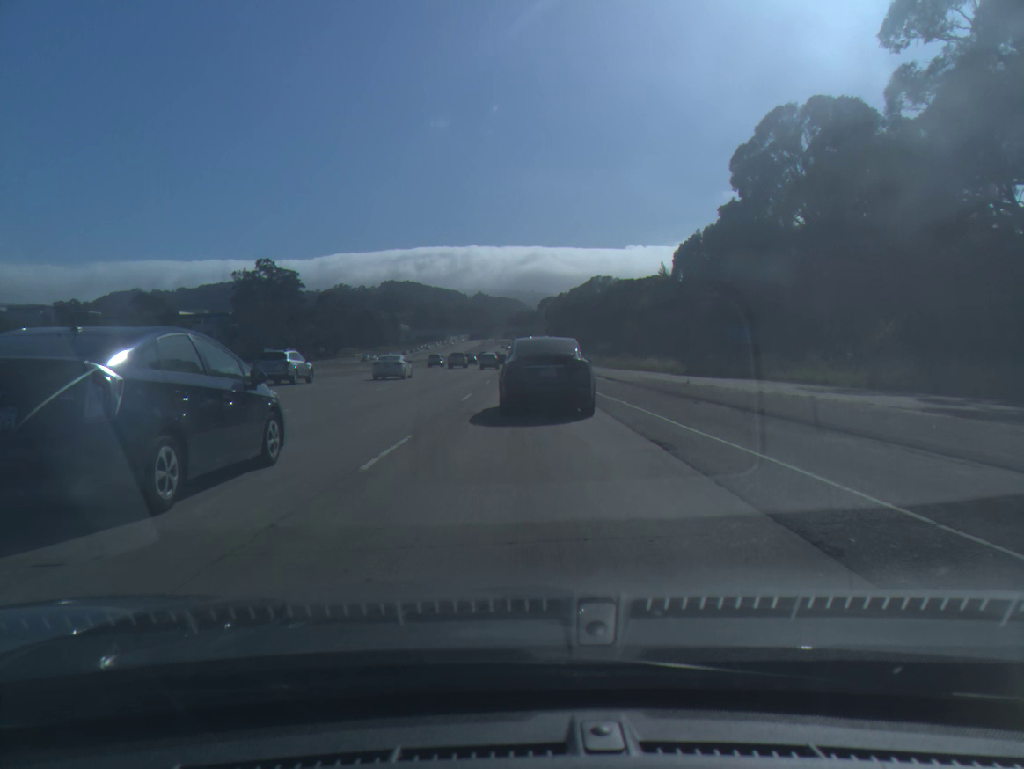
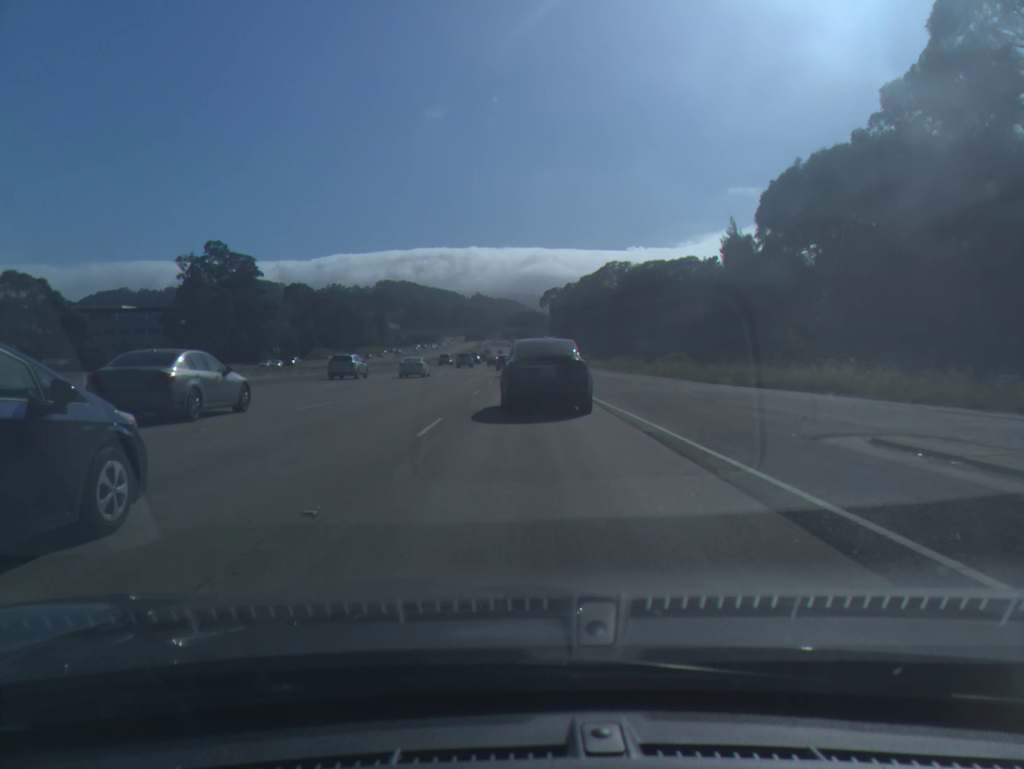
(0.0, +40.3) m; 0°
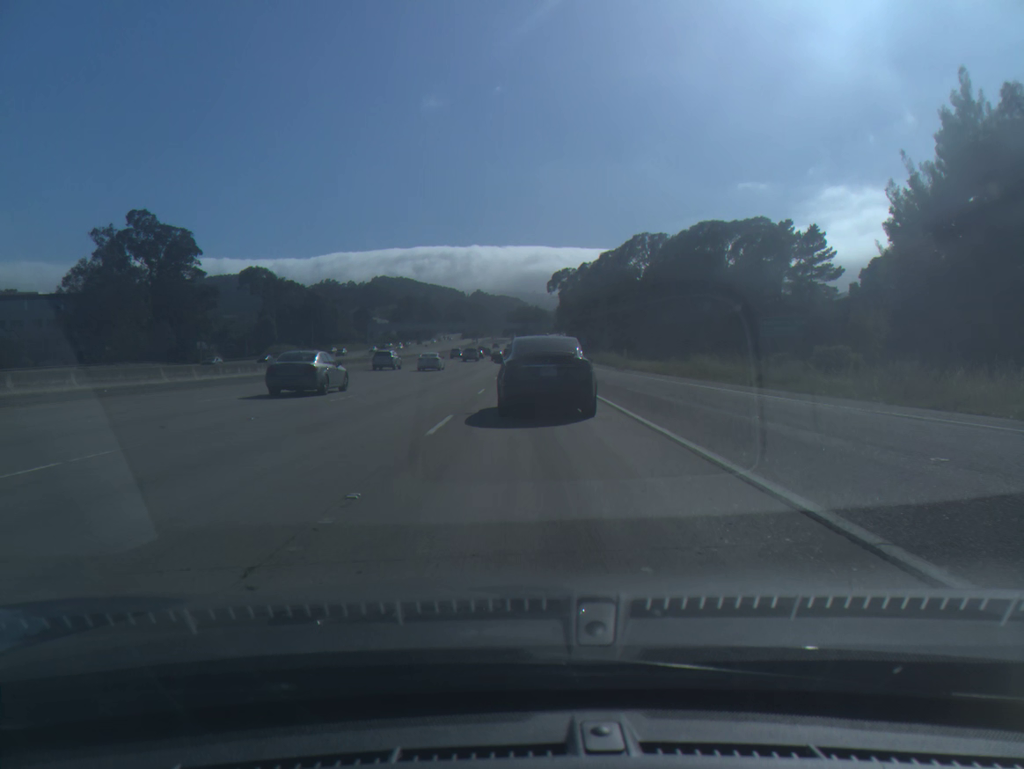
(-0.1, +41.5) m; 0°
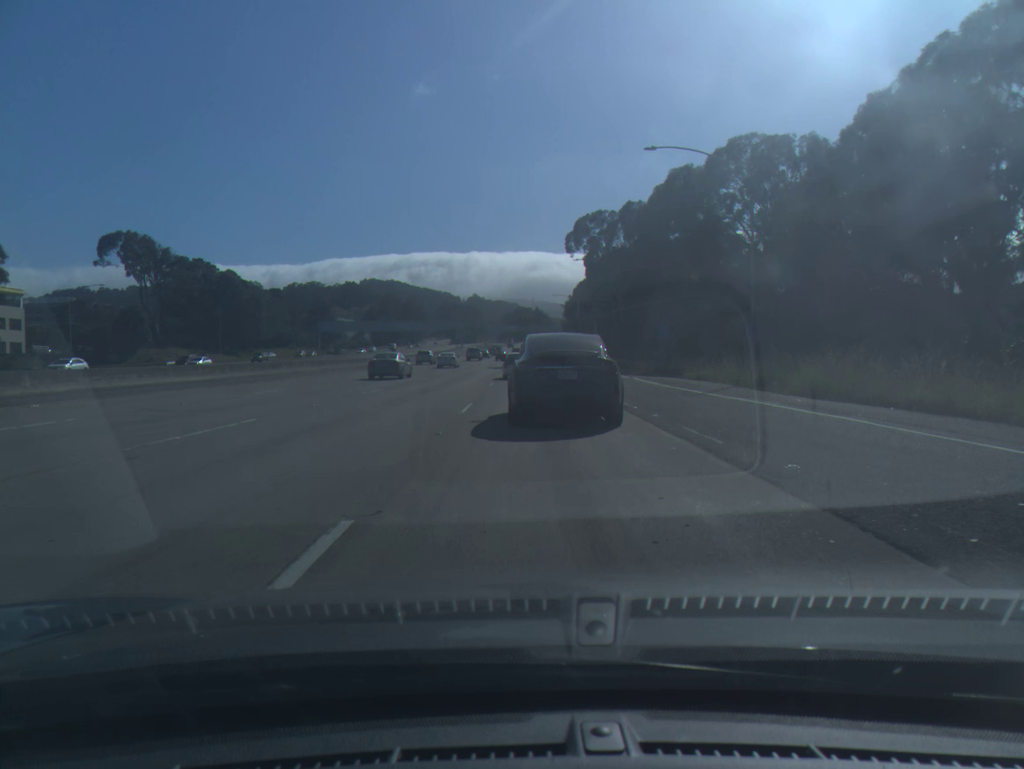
(+0.2, +68.7) m; 0°
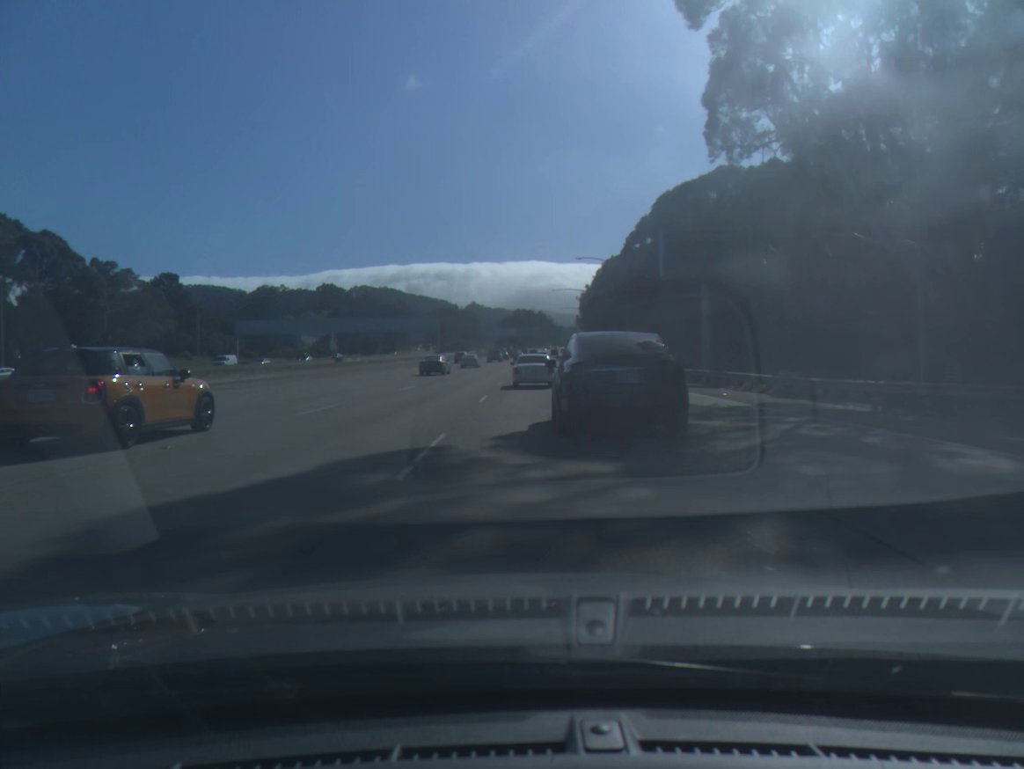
(+0.2, +66.7) m; 0°
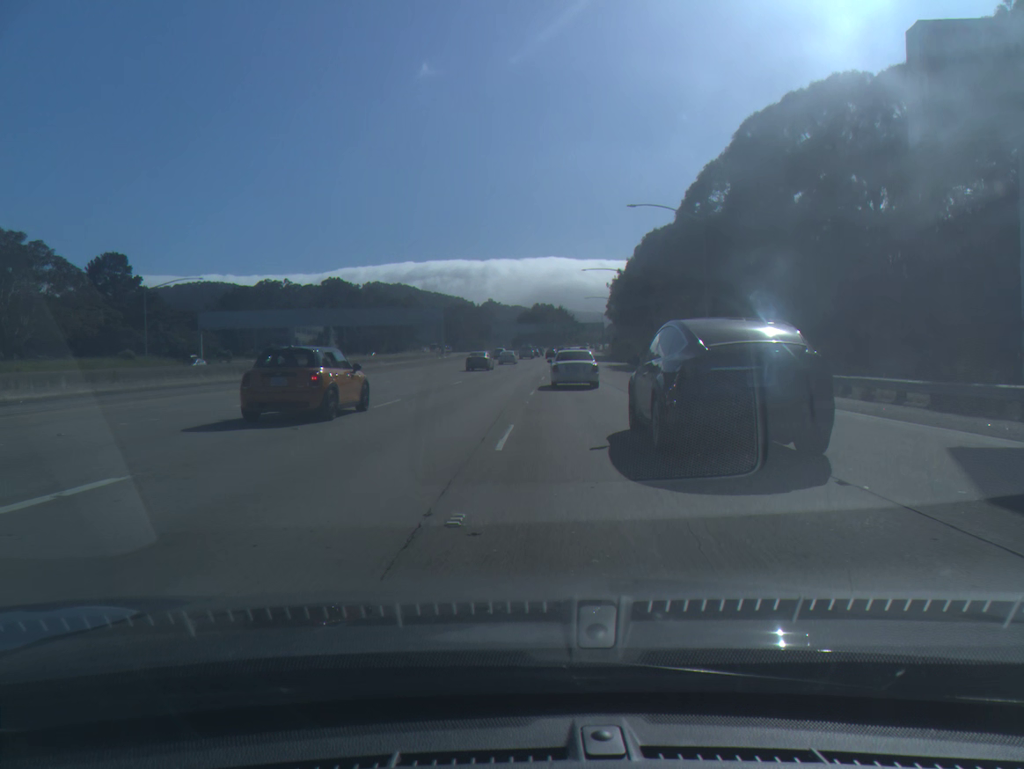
(-0.5, +27.0) m; -1°
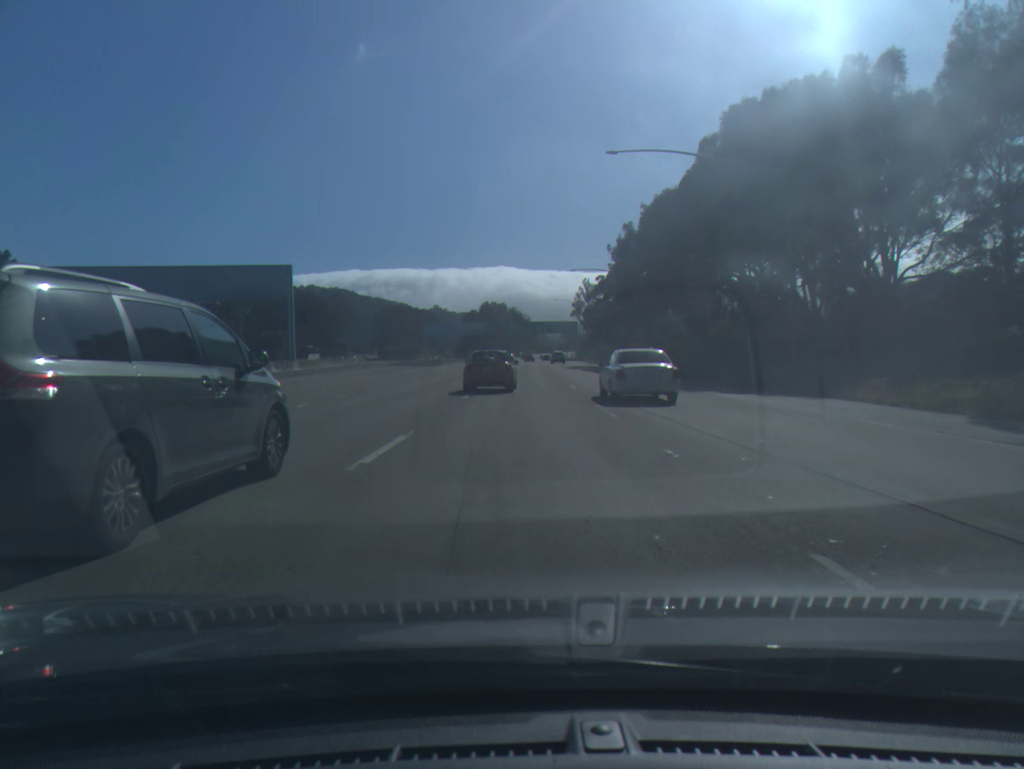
(+1.1, +68.2) m; +4°
